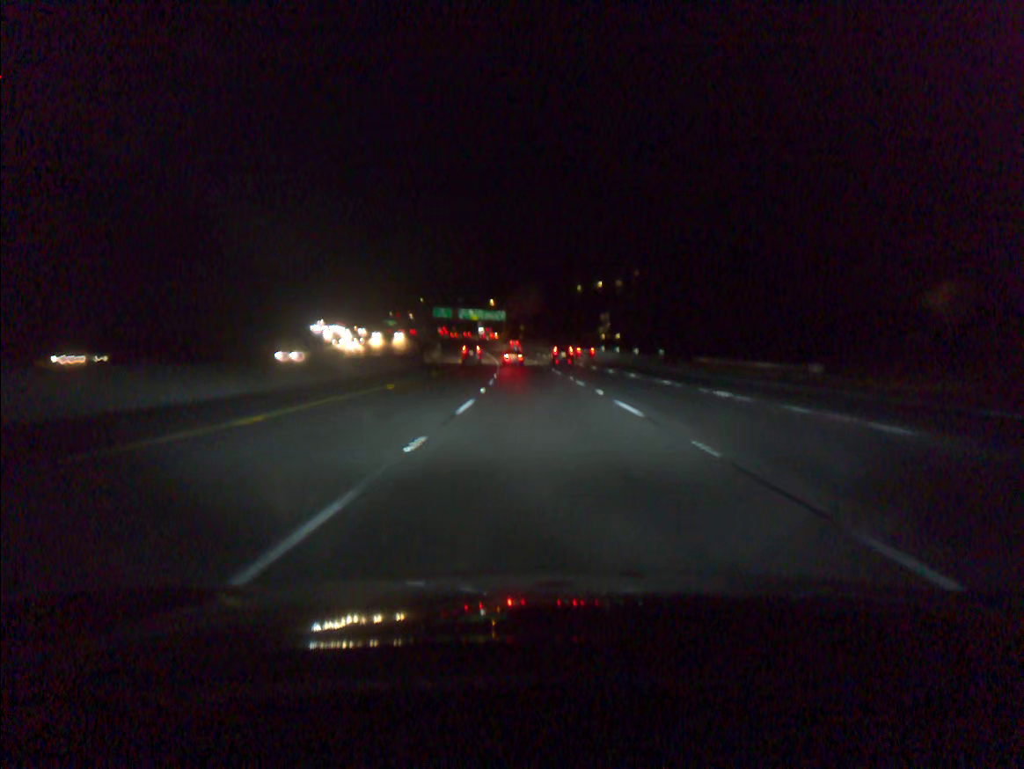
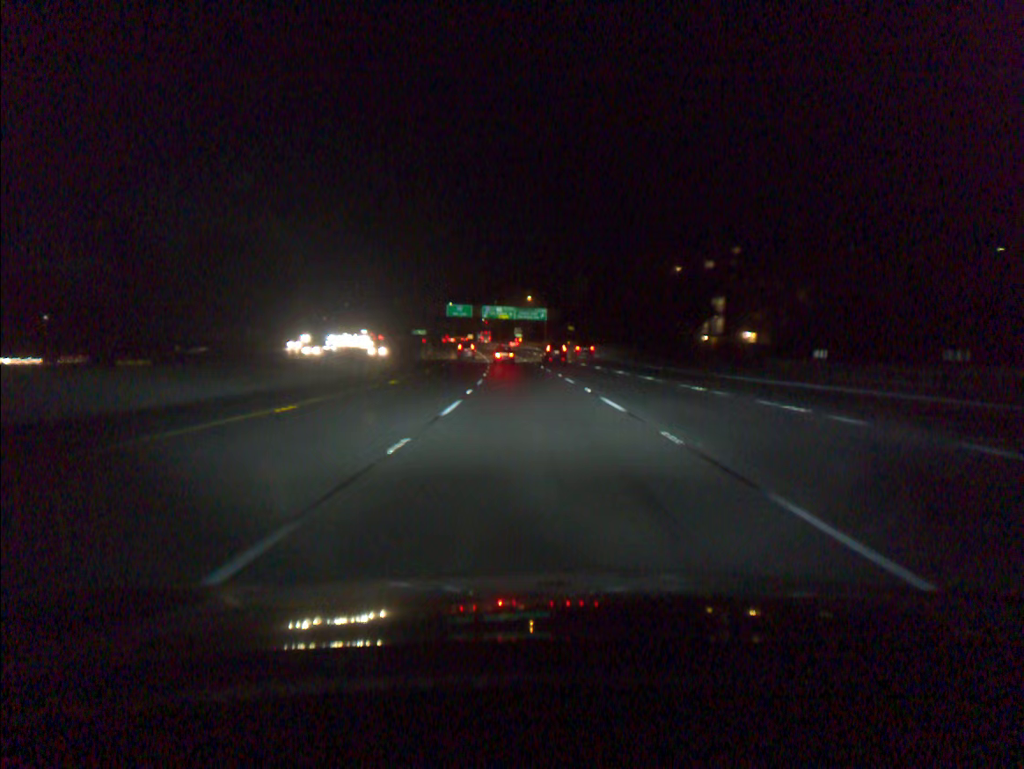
(-2.1, +70.2) m; -3°
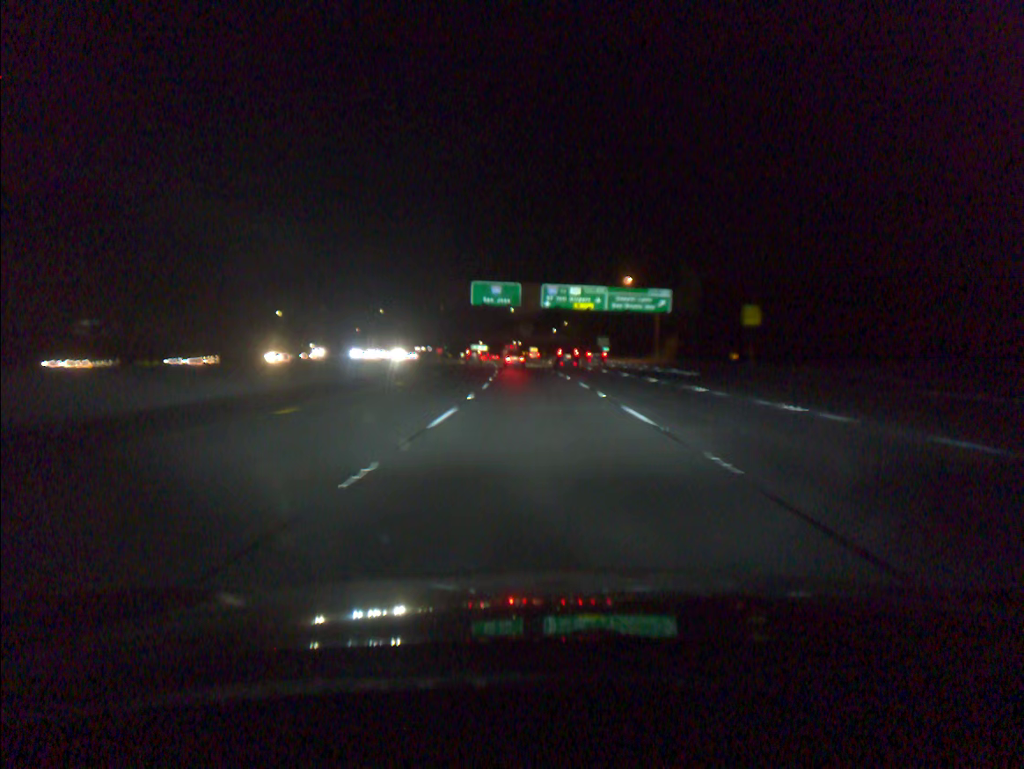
(-4.5, +88.2) m; -6°
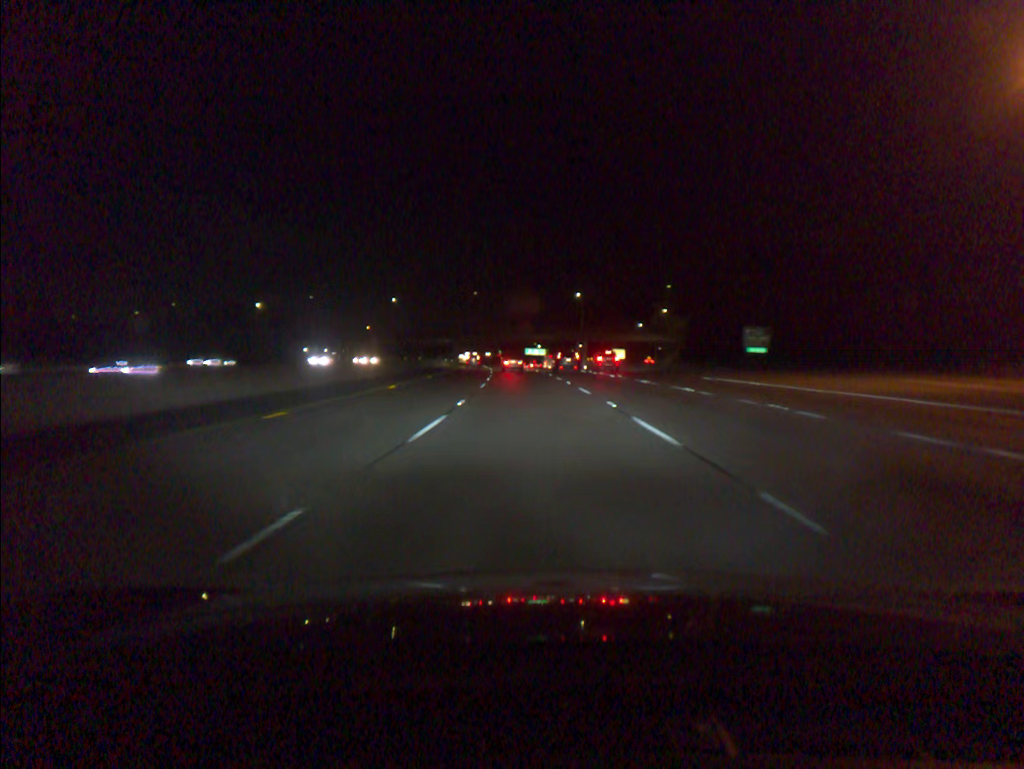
(-3.4, +88.2) m; -5°
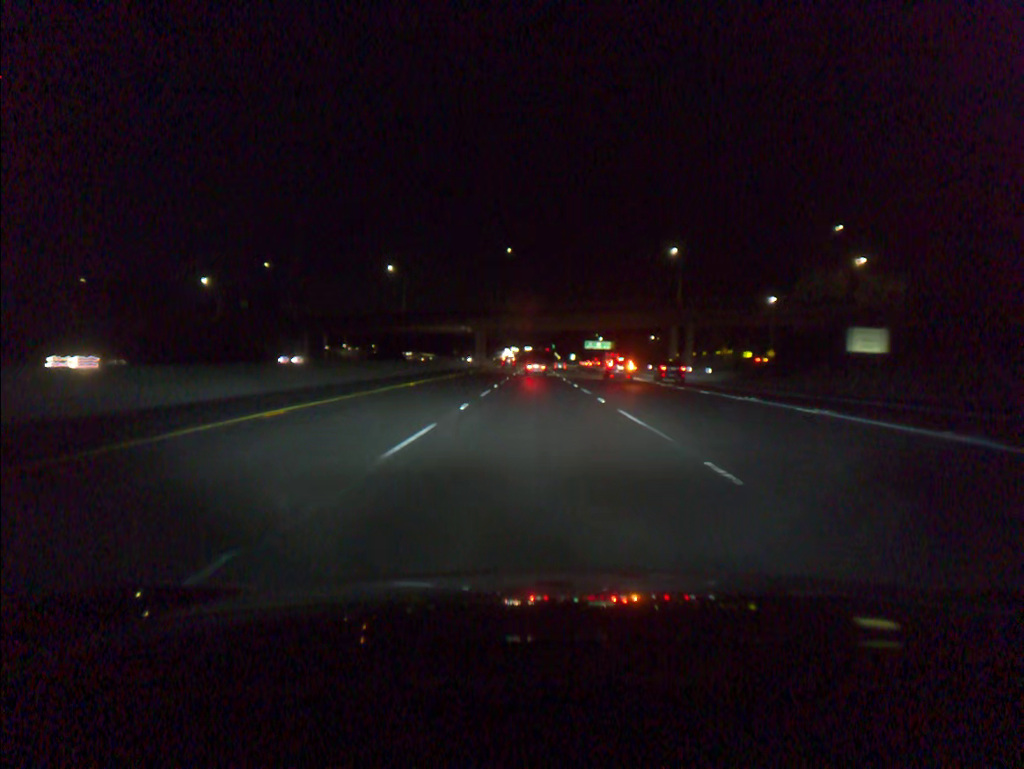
(-2.5, +70.8) m; -4°
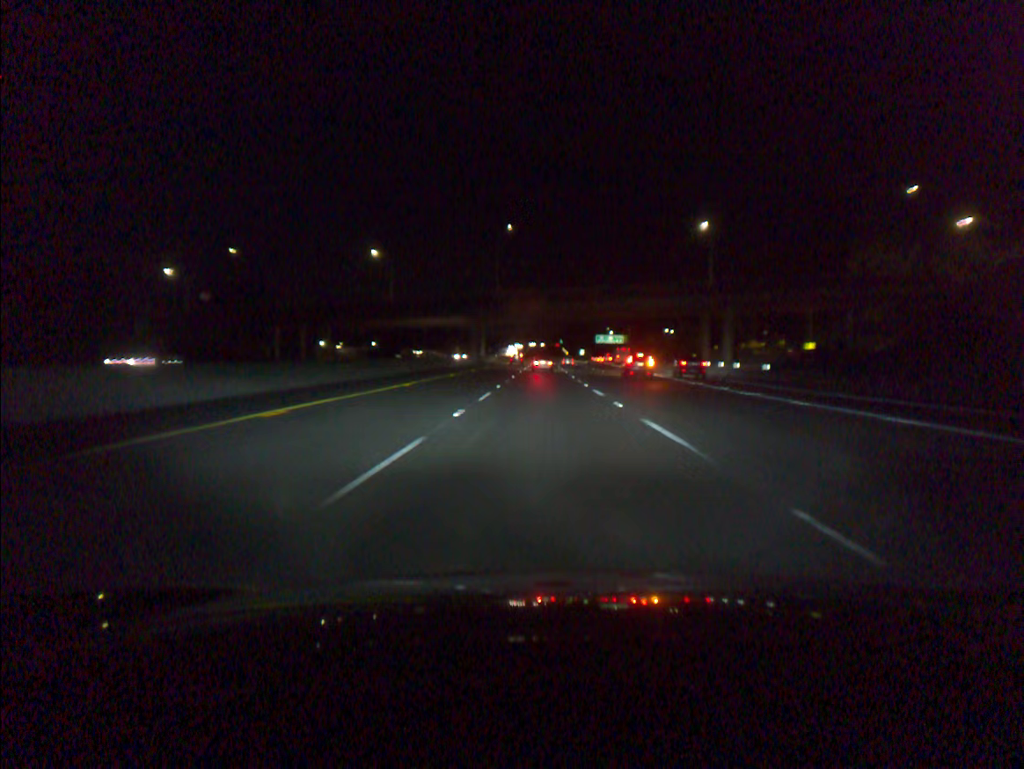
(-0.1, +17.7) m; 0°
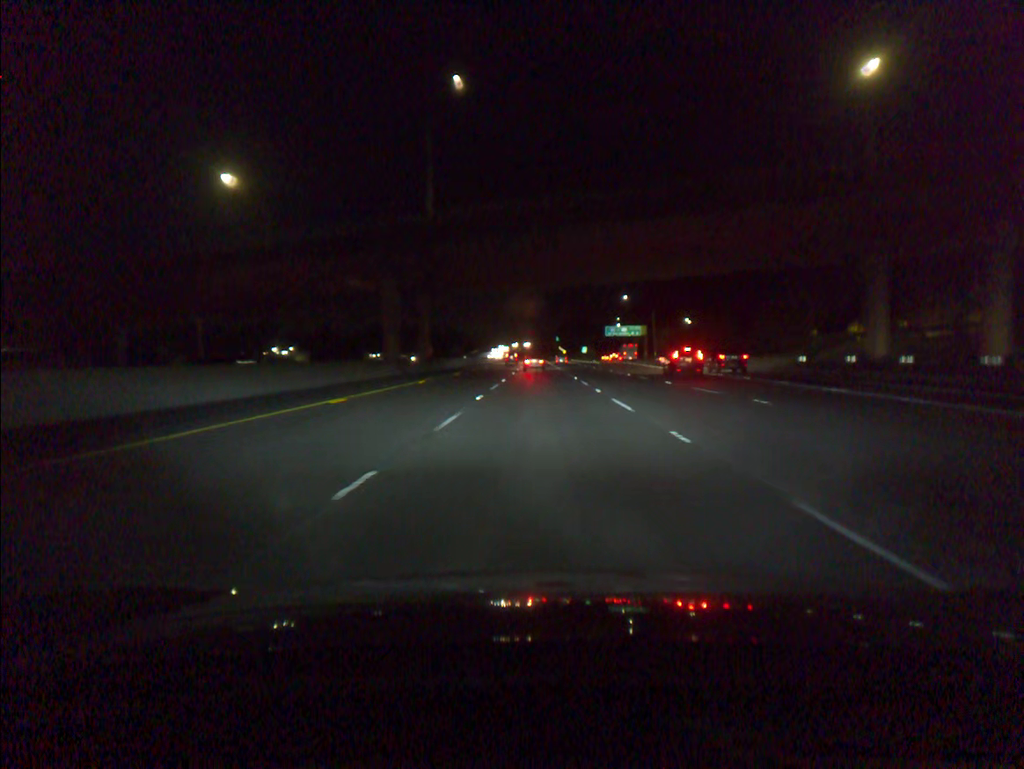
(+0.1, +53.5) m; 0°
